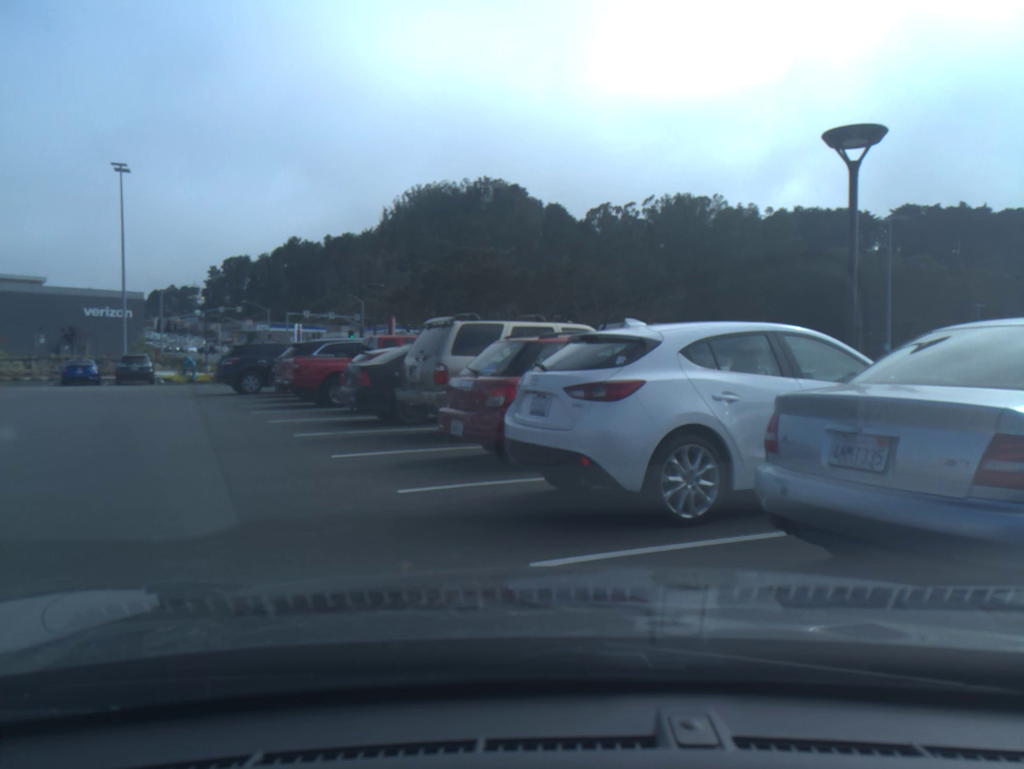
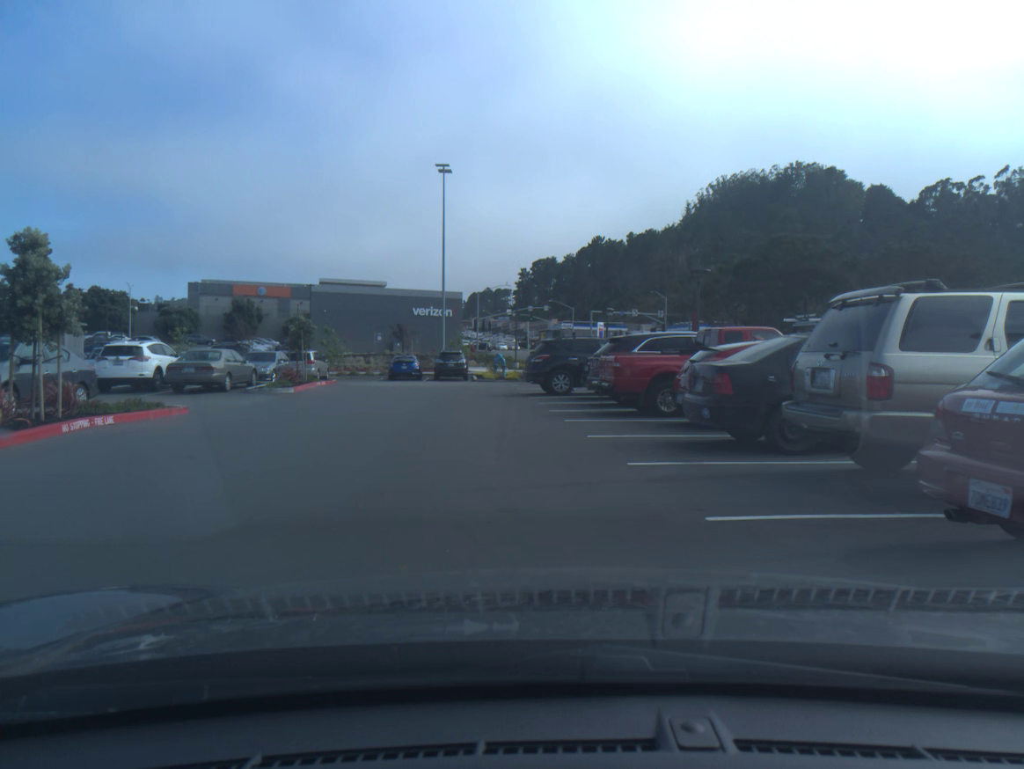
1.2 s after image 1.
(-0.4, +4.0) m; -9°
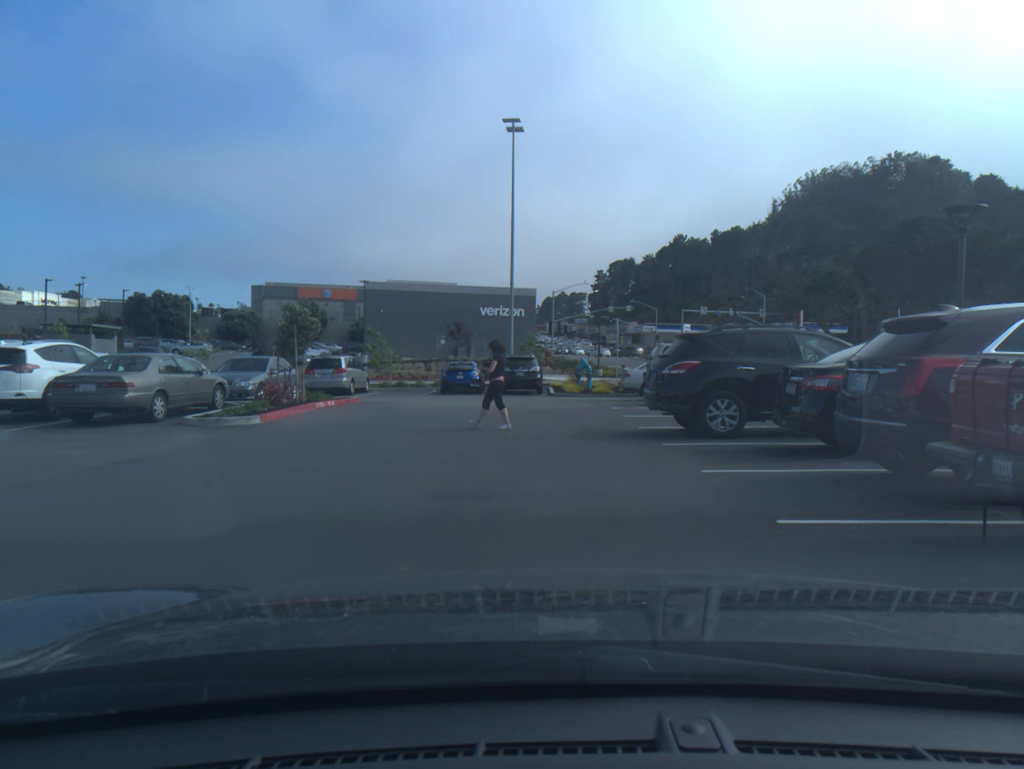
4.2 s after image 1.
(-0.3, +10.7) m; -1°
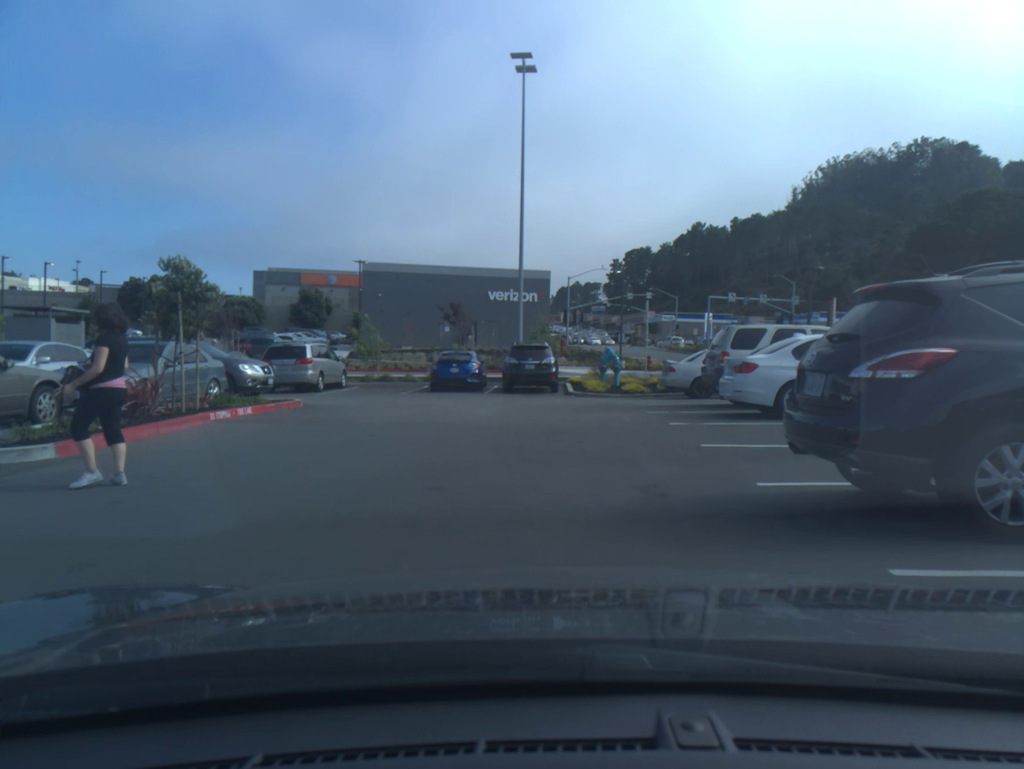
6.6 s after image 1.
(0.0, +7.1) m; -3°
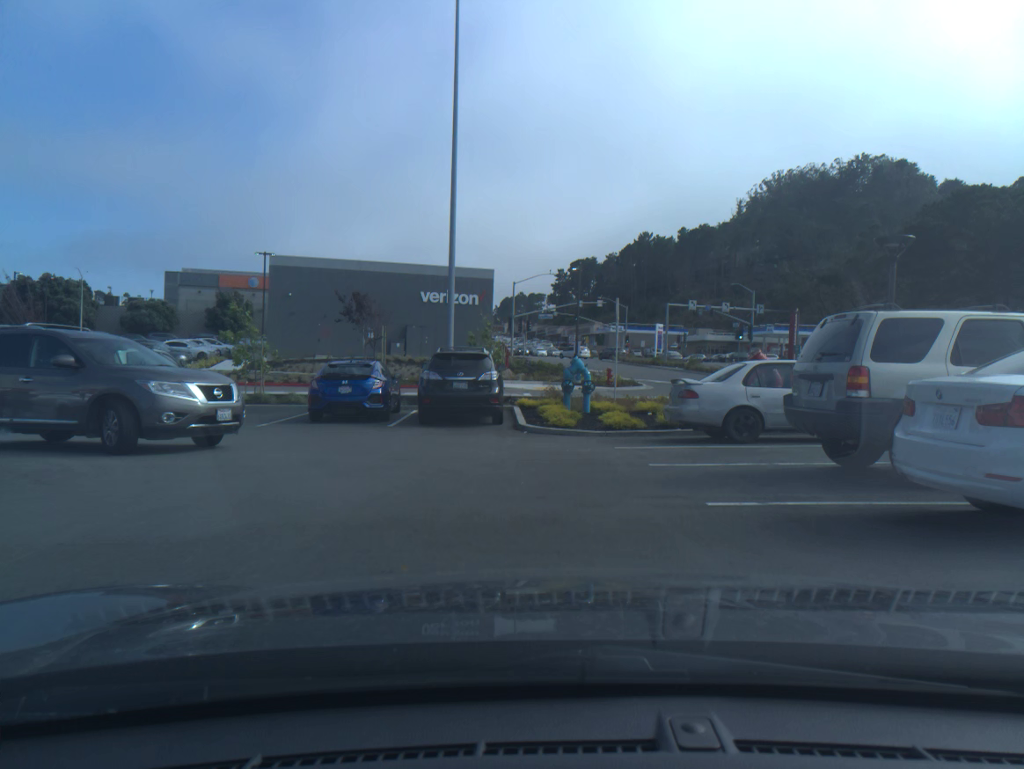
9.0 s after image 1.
(+0.3, +8.6) m; +7°
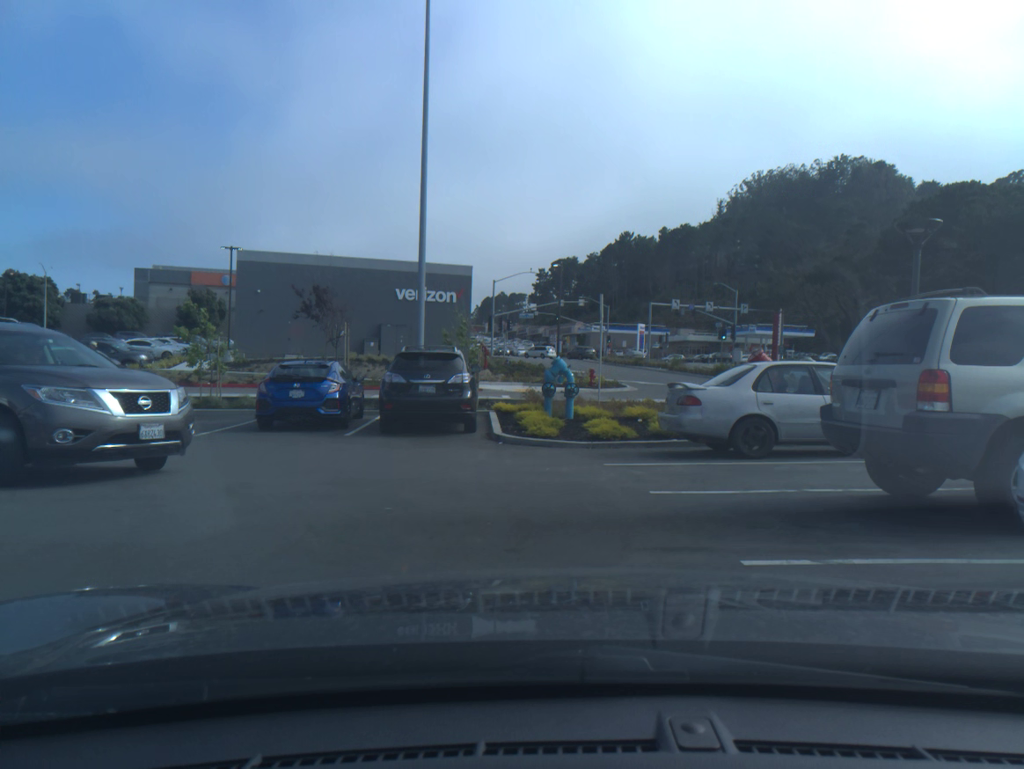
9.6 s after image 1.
(0.0, +1.9) m; +1°
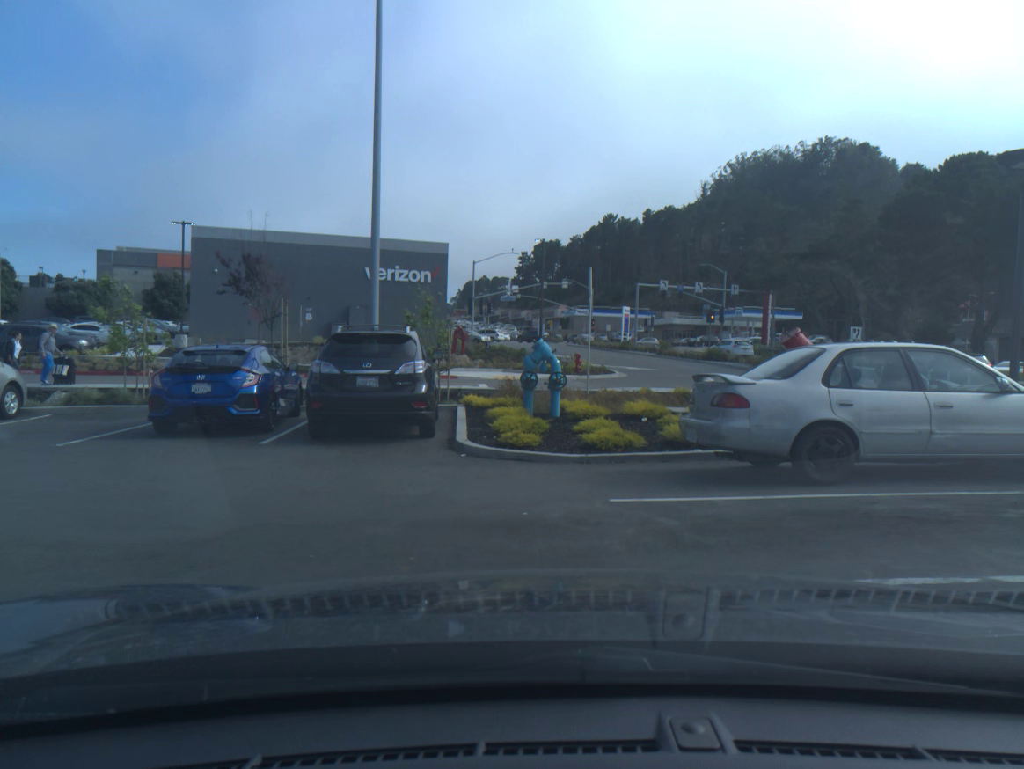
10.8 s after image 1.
(0.0, +3.5) m; +1°
